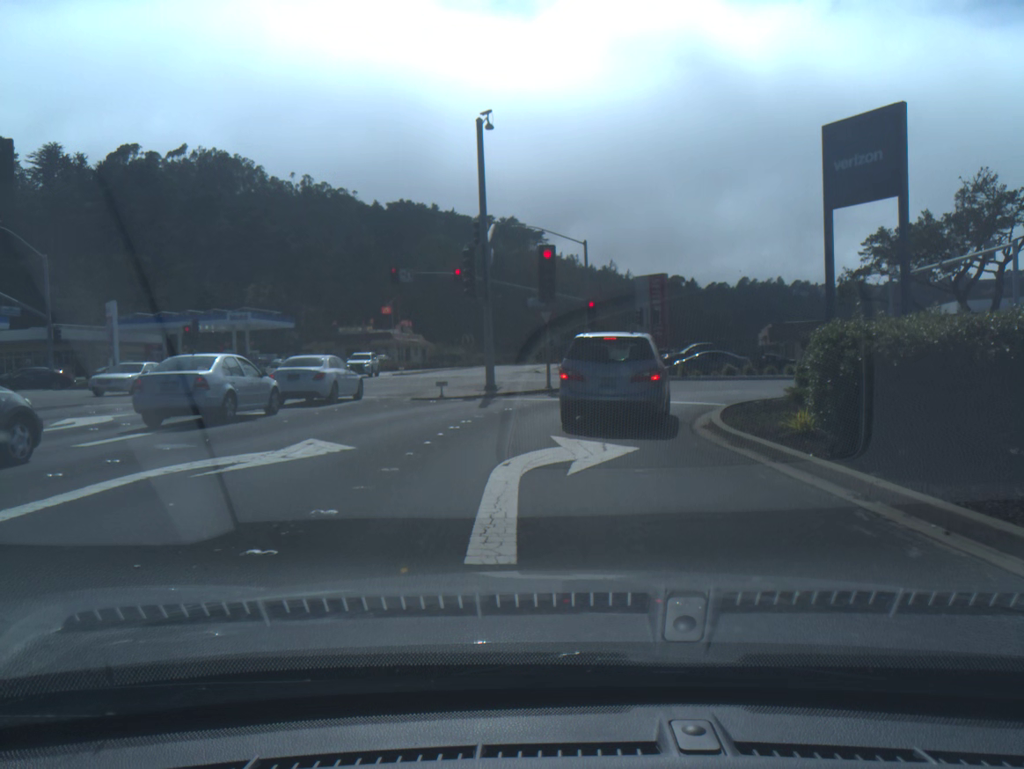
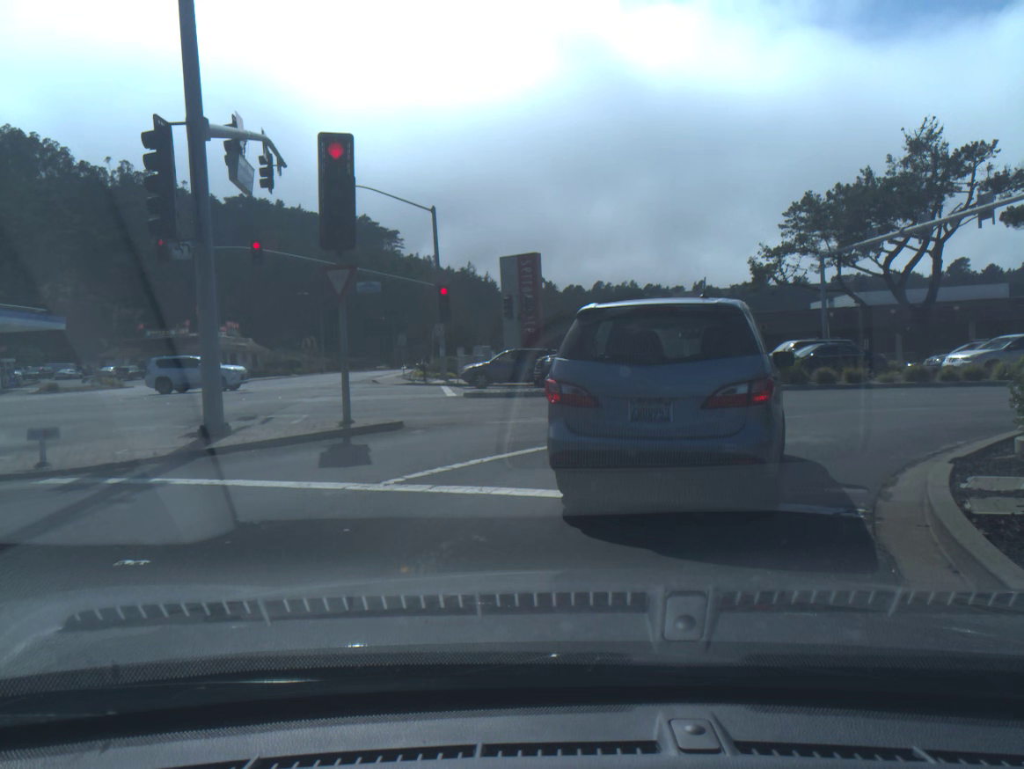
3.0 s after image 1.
(+1.0, +14.2) m; +10°
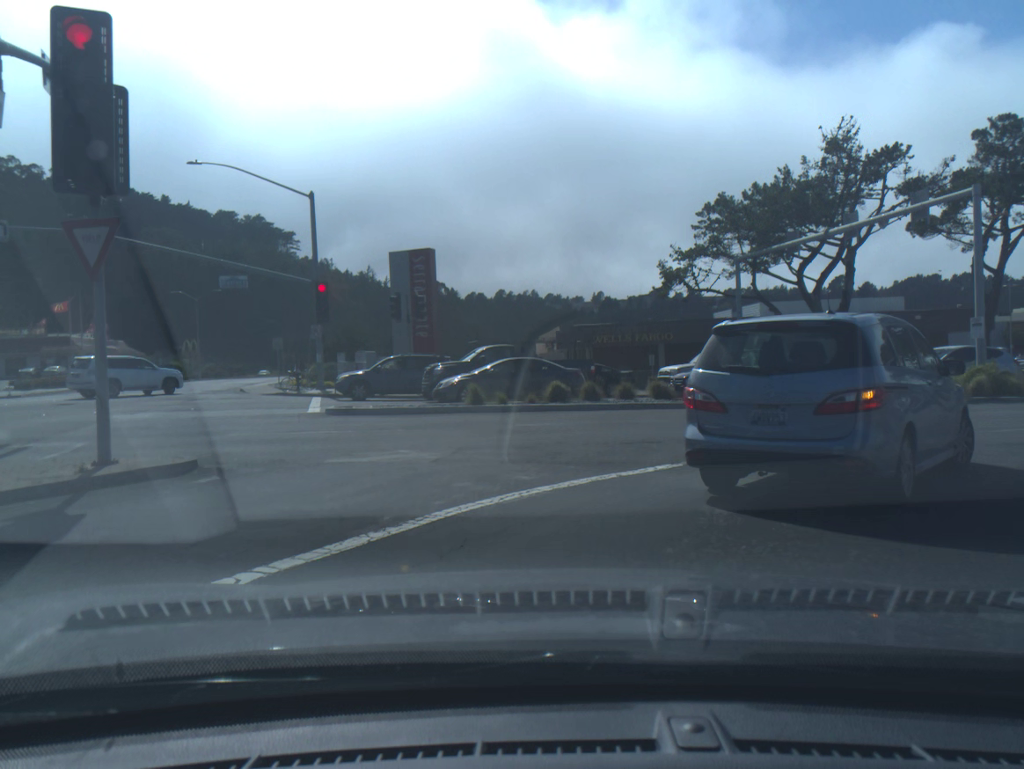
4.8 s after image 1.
(+0.3, +4.5) m; +11°
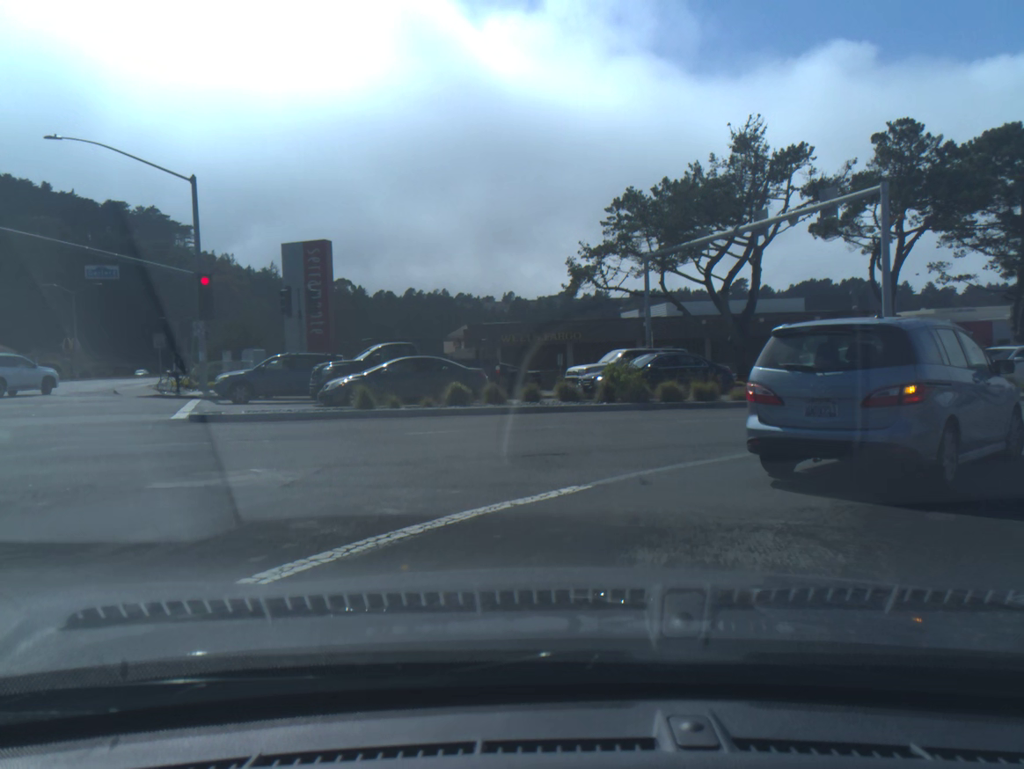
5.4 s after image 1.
(+0.1, +1.8) m; +9°
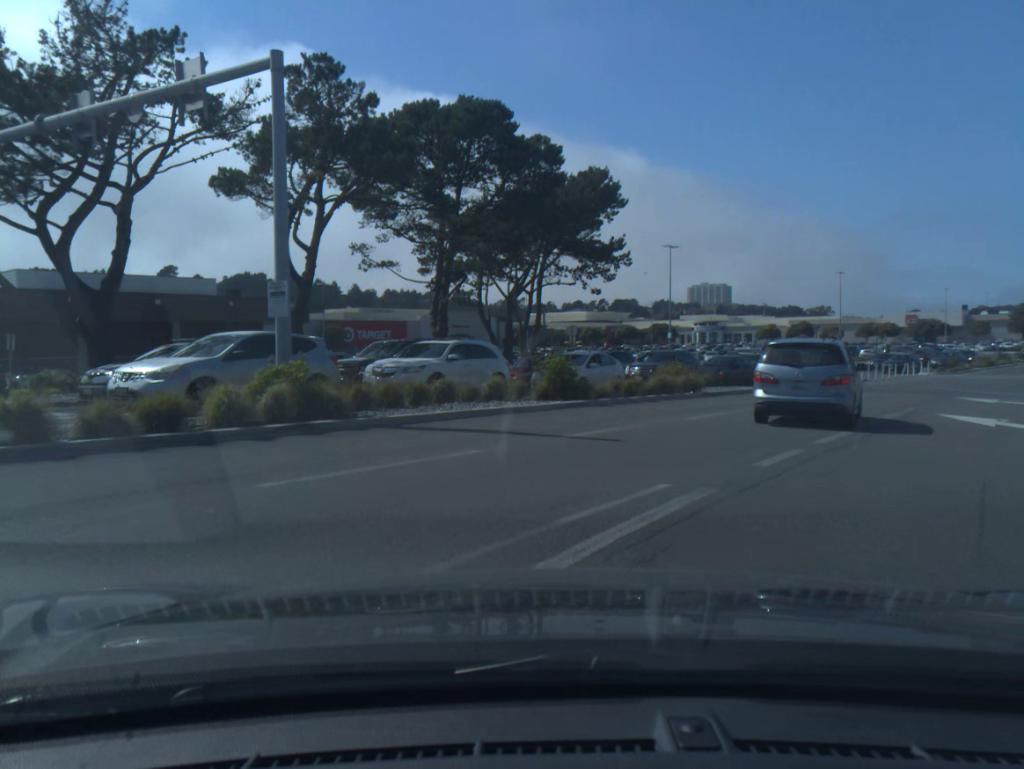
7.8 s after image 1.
(+3.4, +10.2) m; +35°
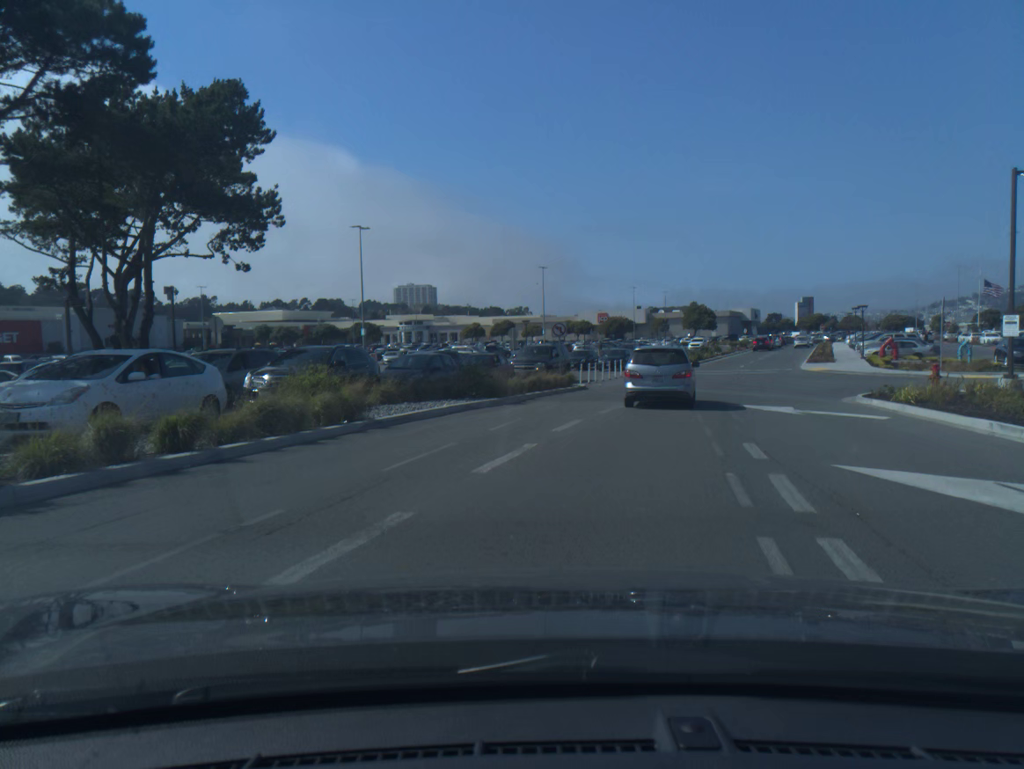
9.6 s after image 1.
(+2.4, +12.3) m; +19°
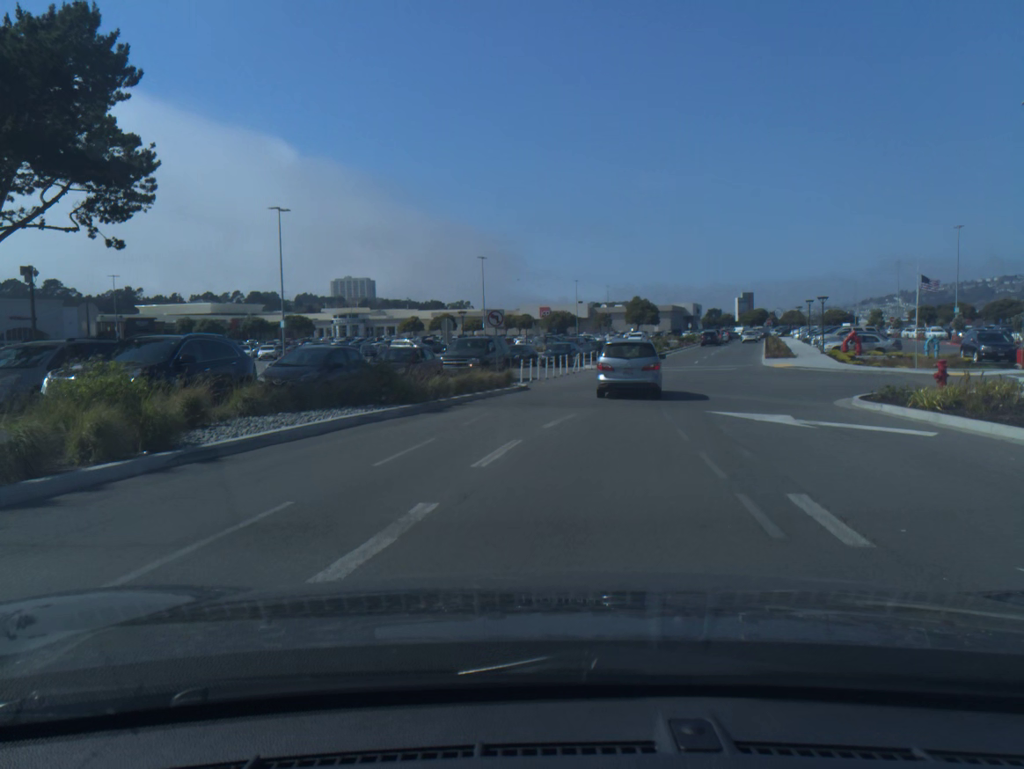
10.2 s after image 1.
(+0.2, +4.8) m; +4°
